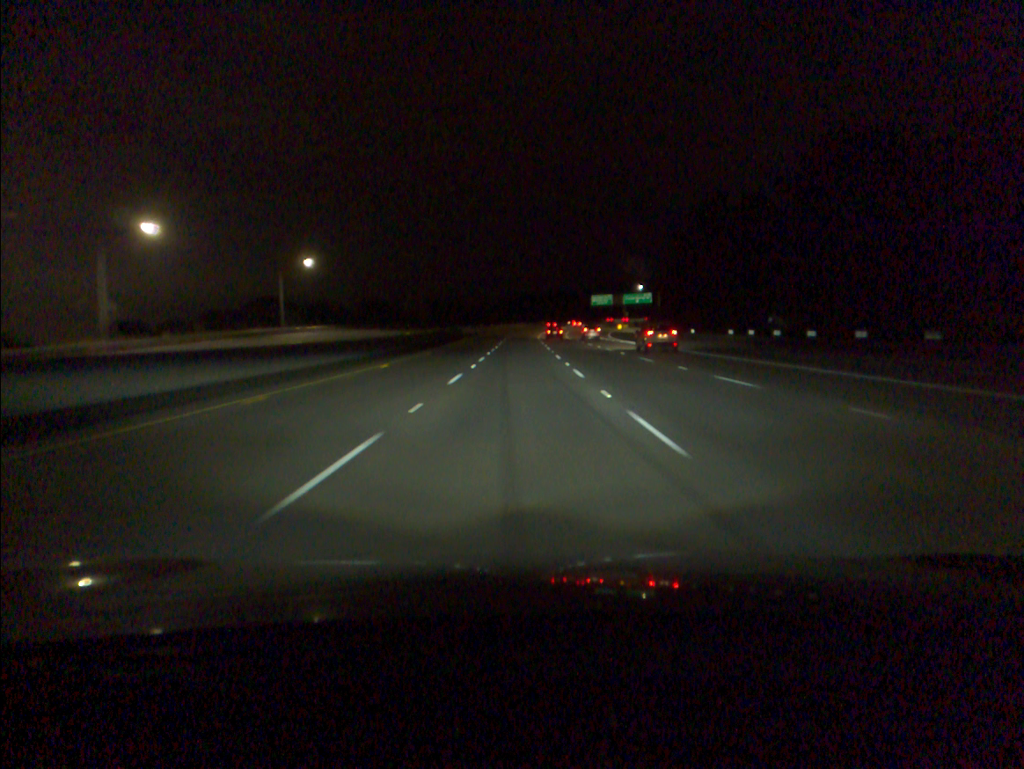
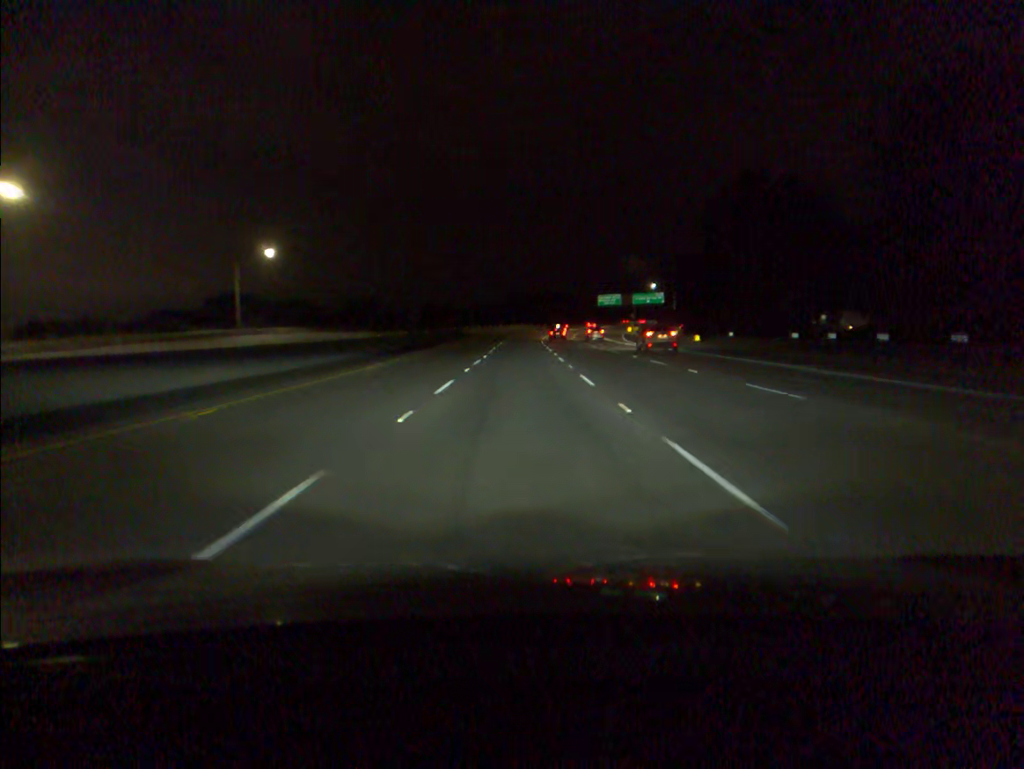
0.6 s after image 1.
(0.0, +17.4) m; 0°
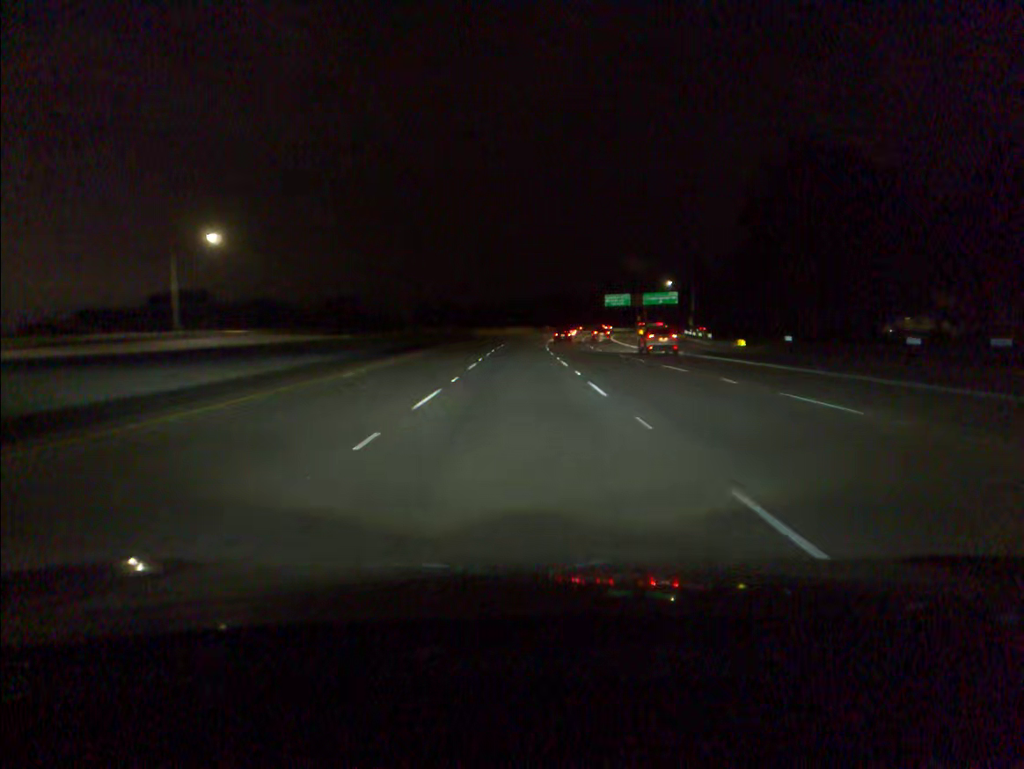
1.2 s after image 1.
(0.0, +17.4) m; 0°
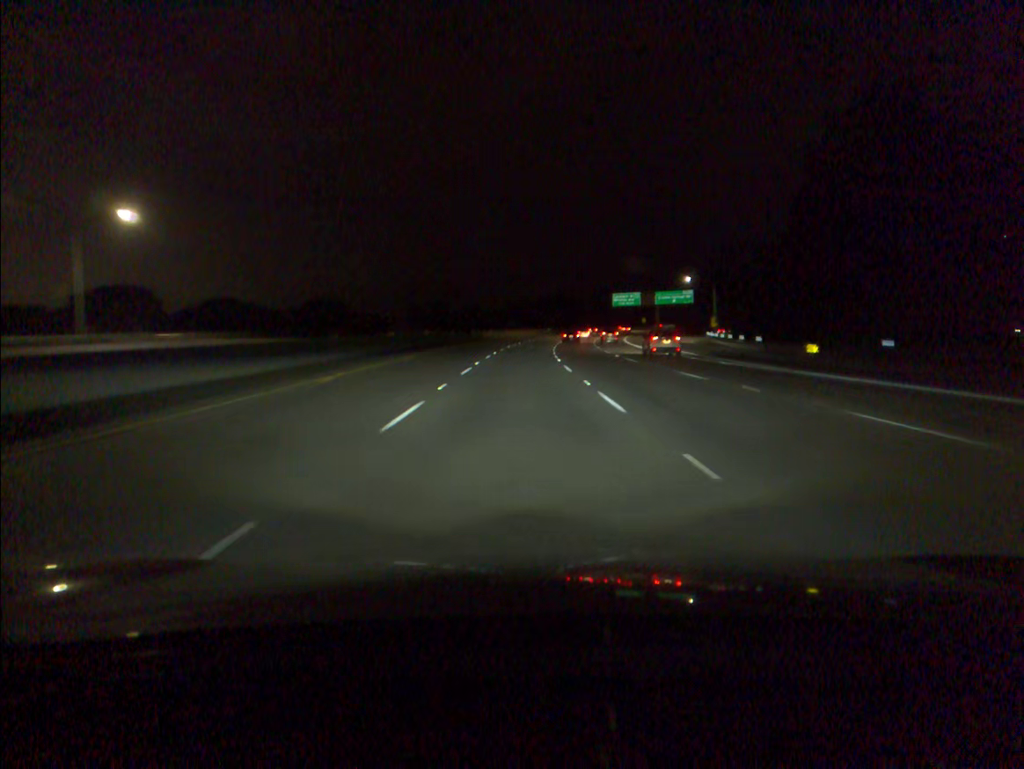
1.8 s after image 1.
(0.0, +17.4) m; 0°
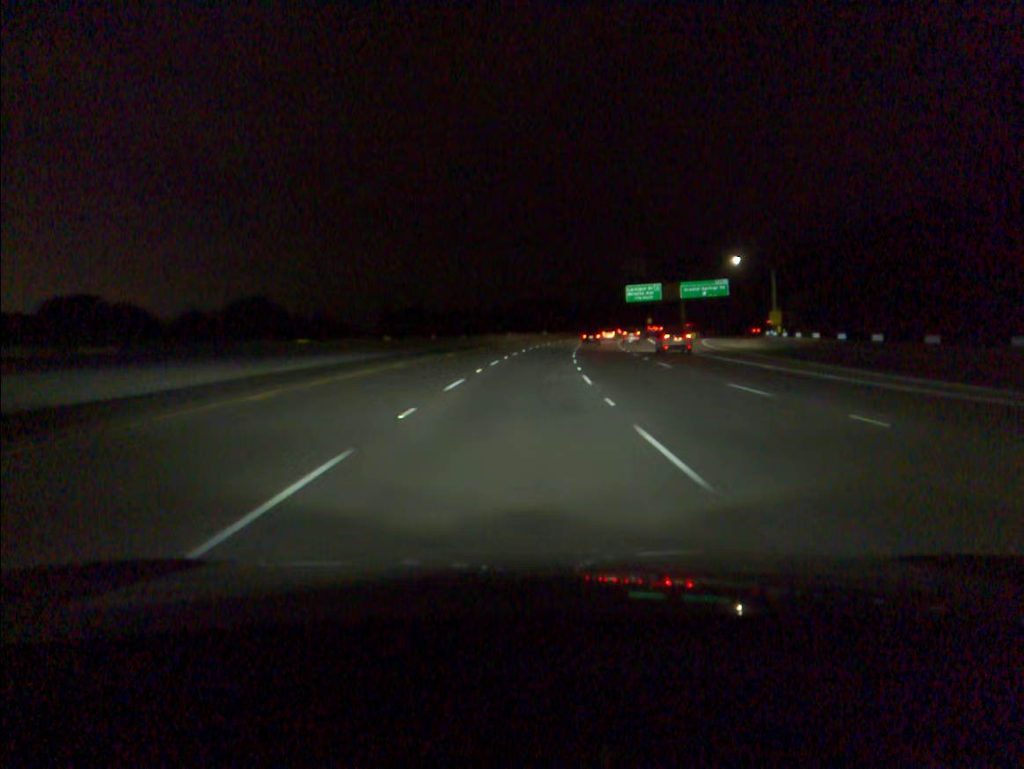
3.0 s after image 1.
(+0.2, +34.7) m; +1°
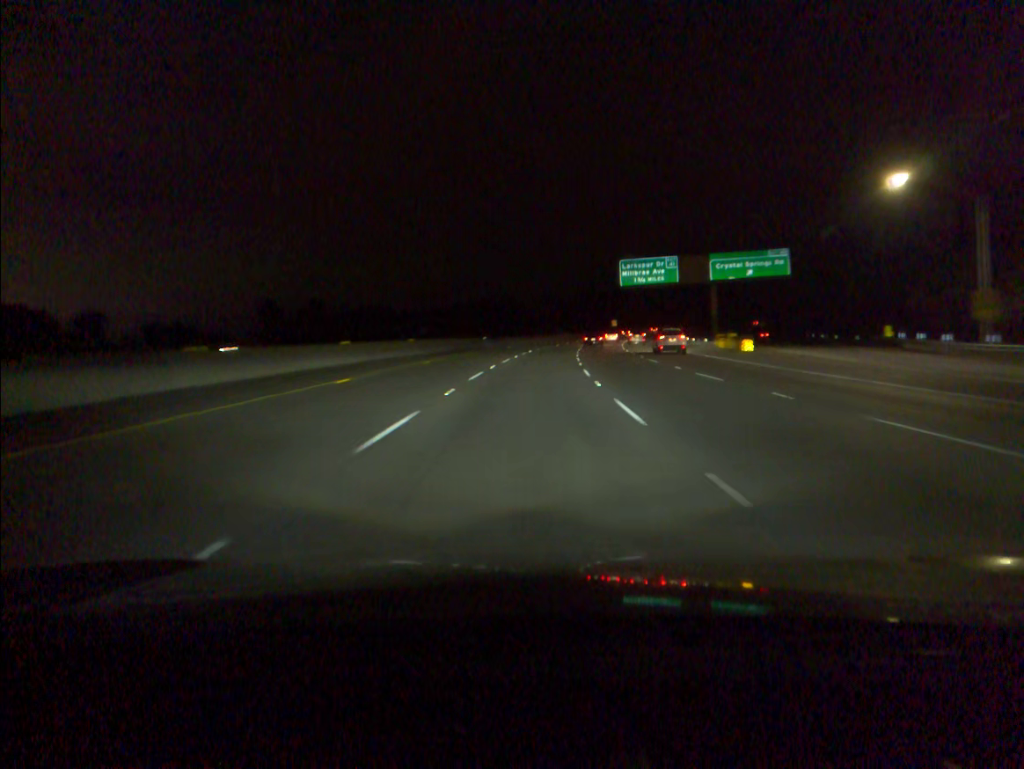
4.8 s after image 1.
(+1.6, +52.0) m; +4°
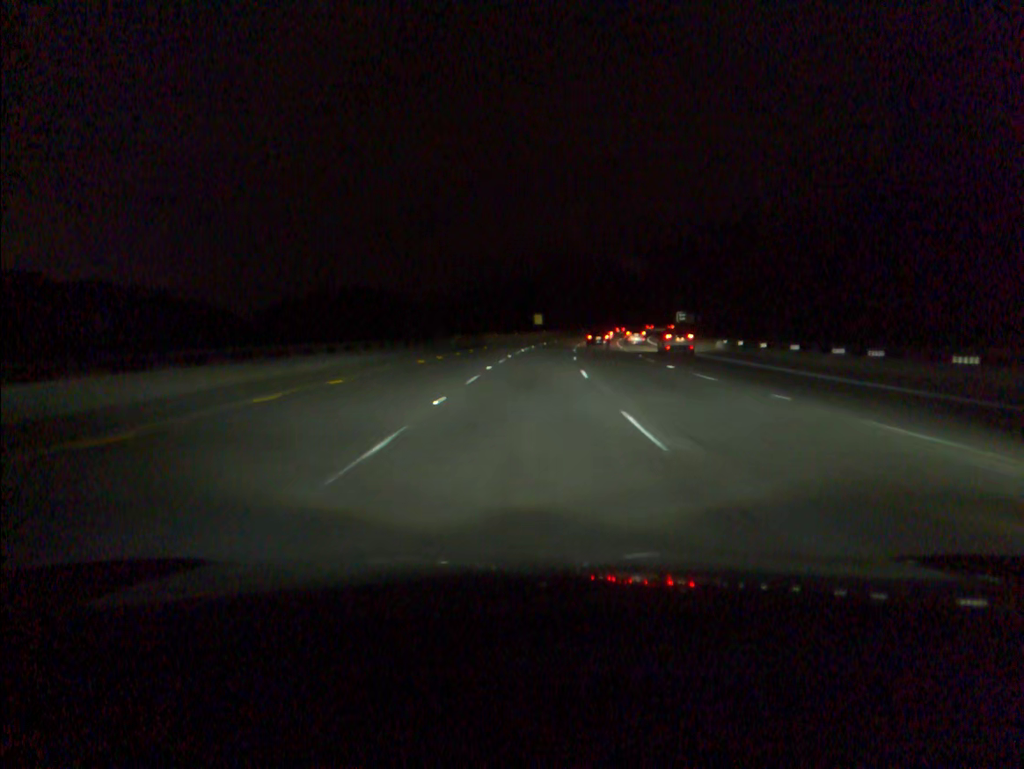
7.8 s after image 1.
(+5.4, +87.5) m; +7°
